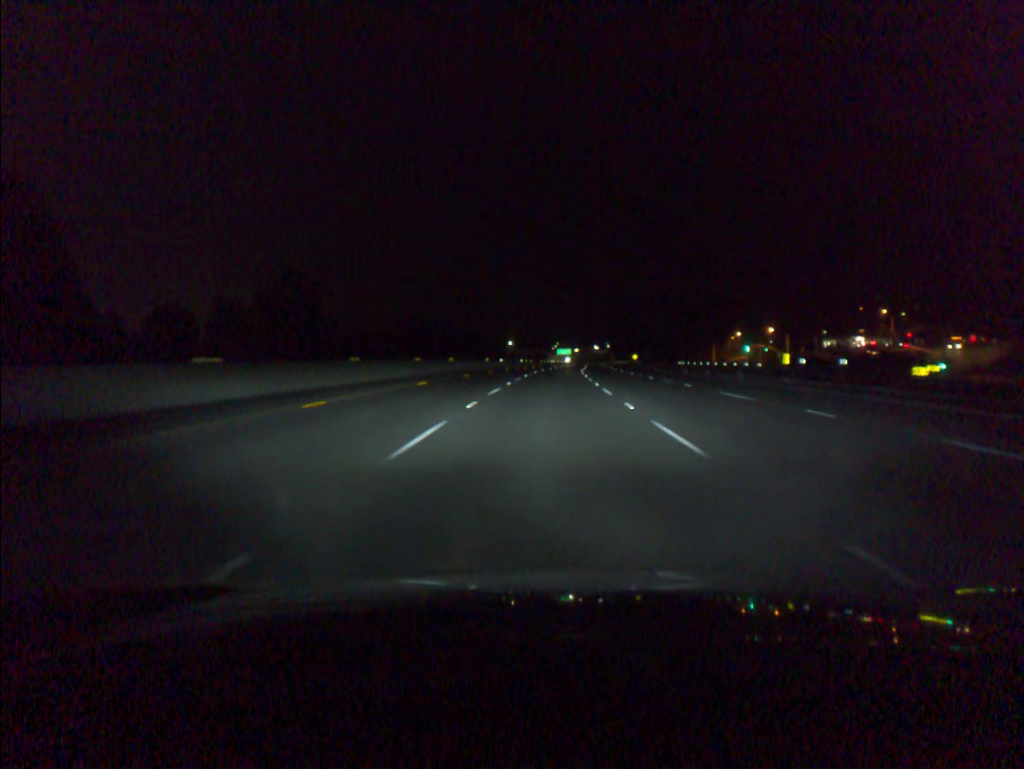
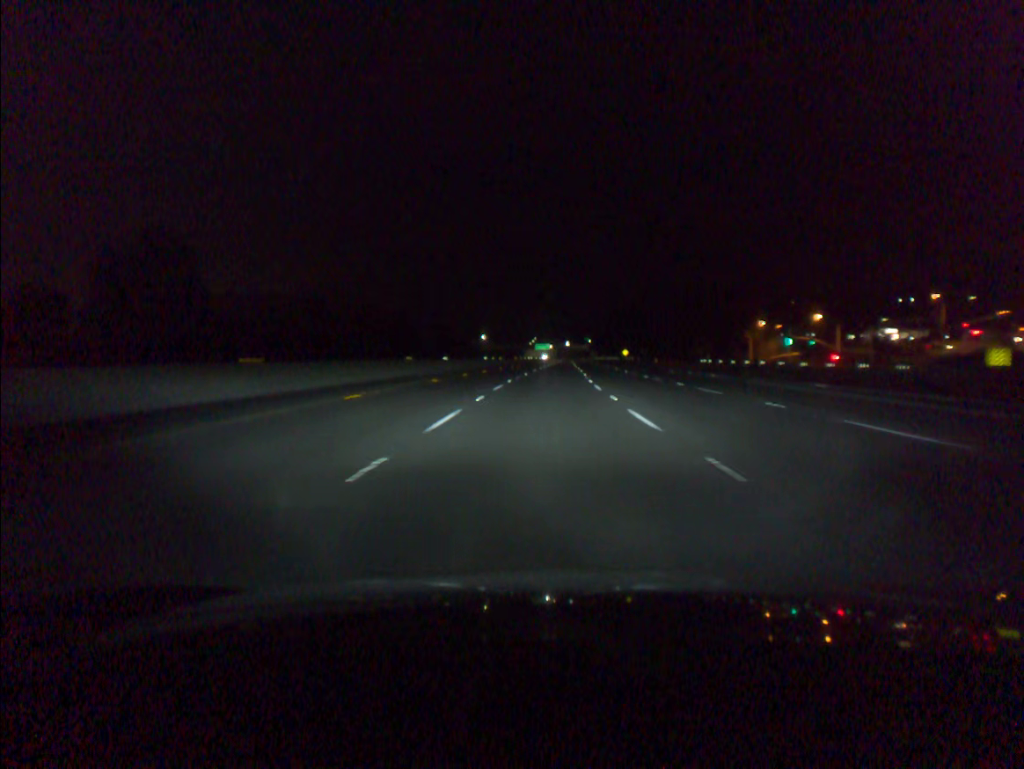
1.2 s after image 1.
(+0.6, +39.6) m; +2°
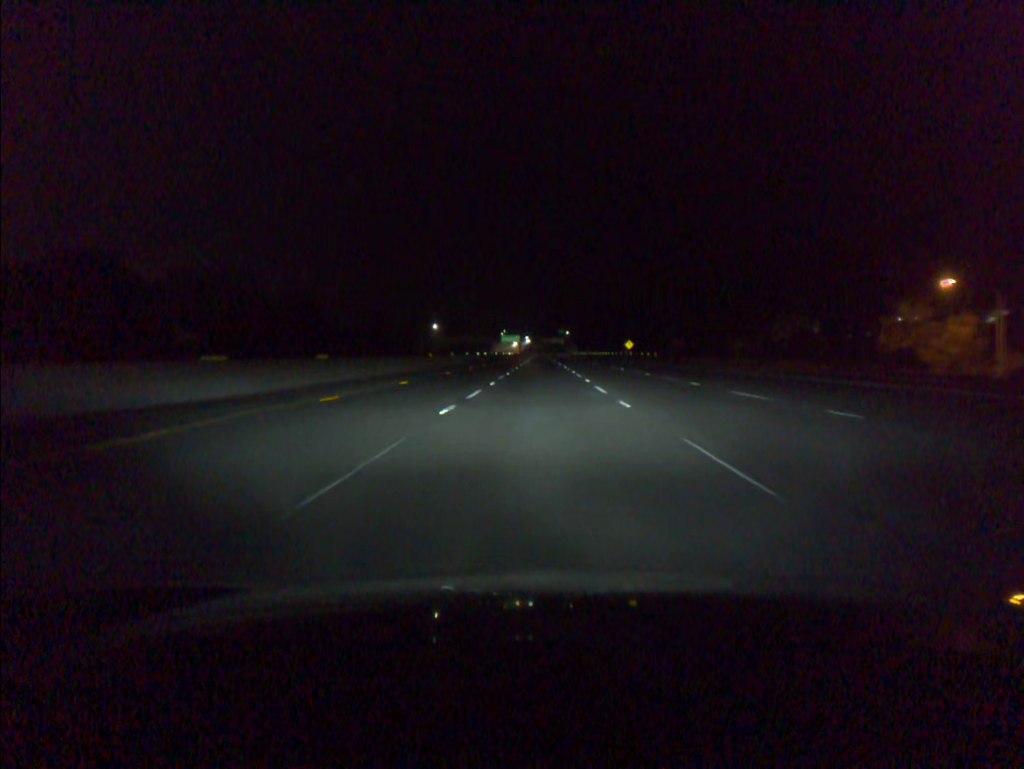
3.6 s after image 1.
(+1.7, +79.2) m; +2°
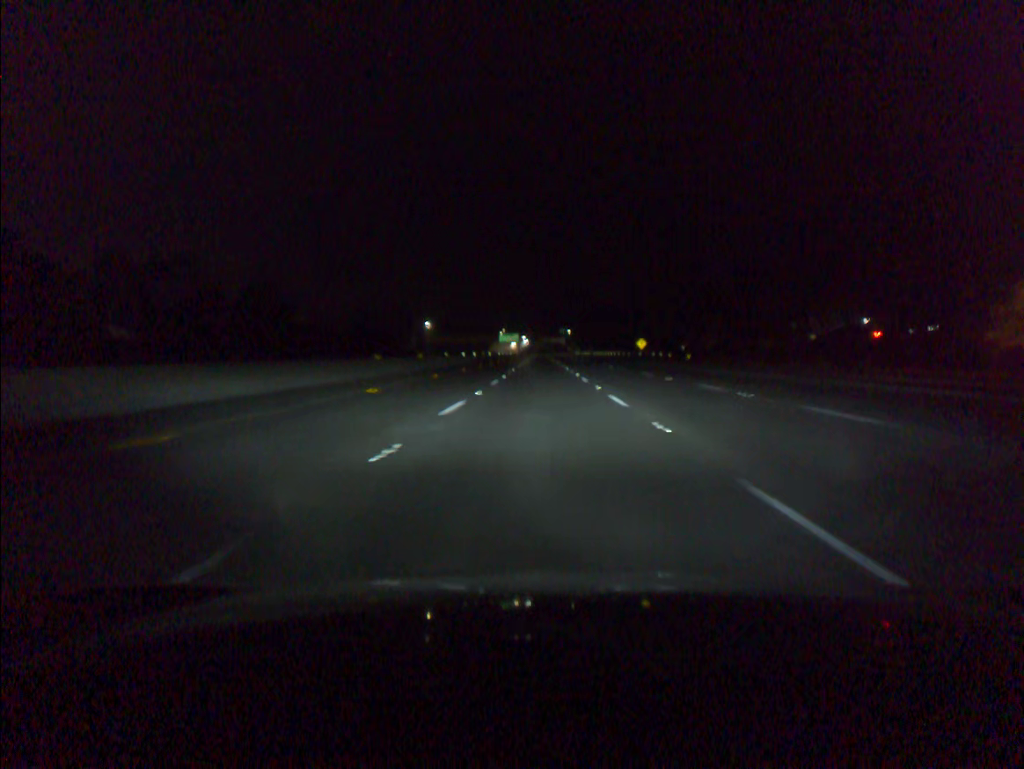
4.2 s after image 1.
(0.0, +19.8) m; 0°
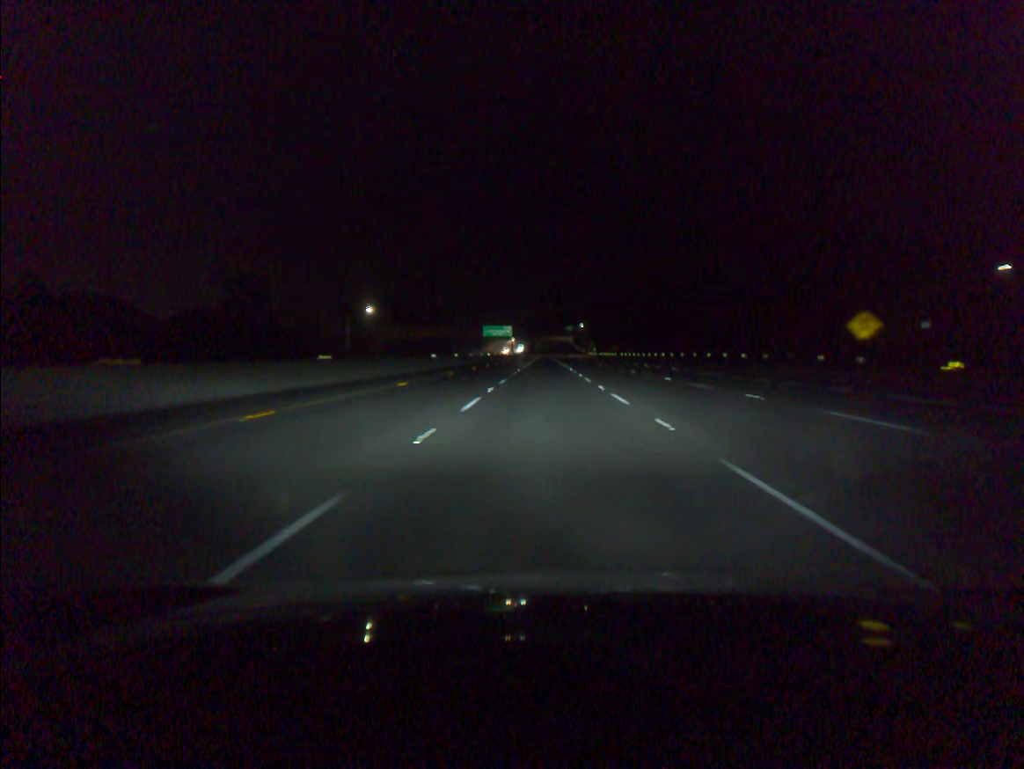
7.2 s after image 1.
(-0.2, +98.4) m; 0°
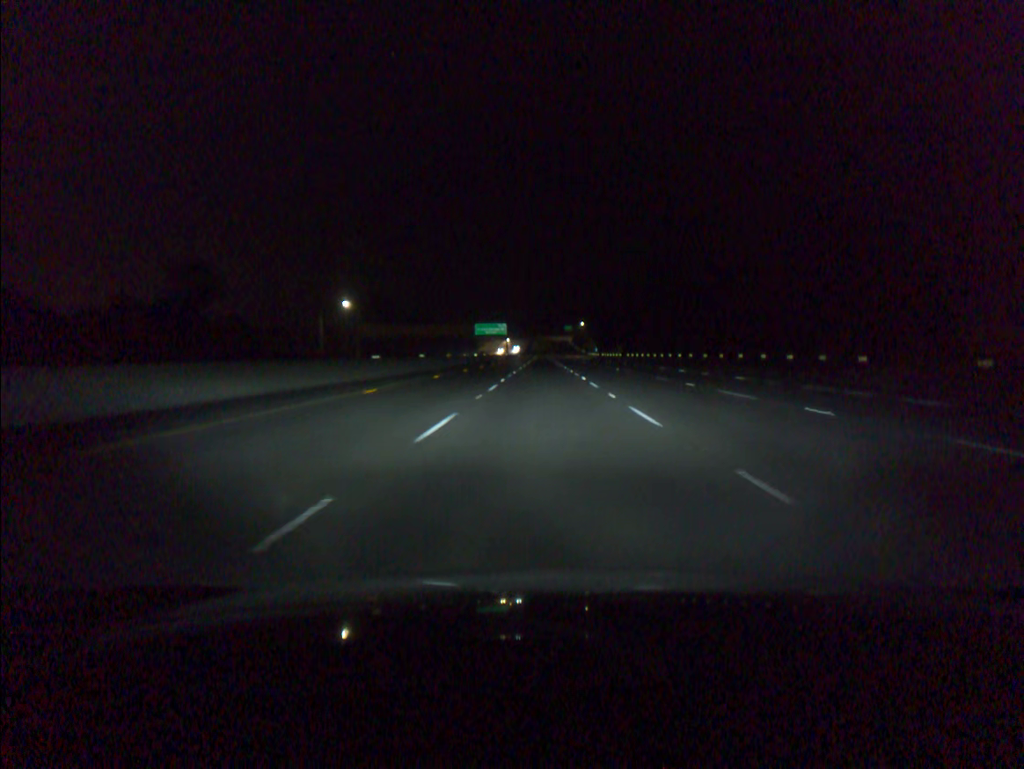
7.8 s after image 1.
(0.0, +19.6) m; 0°
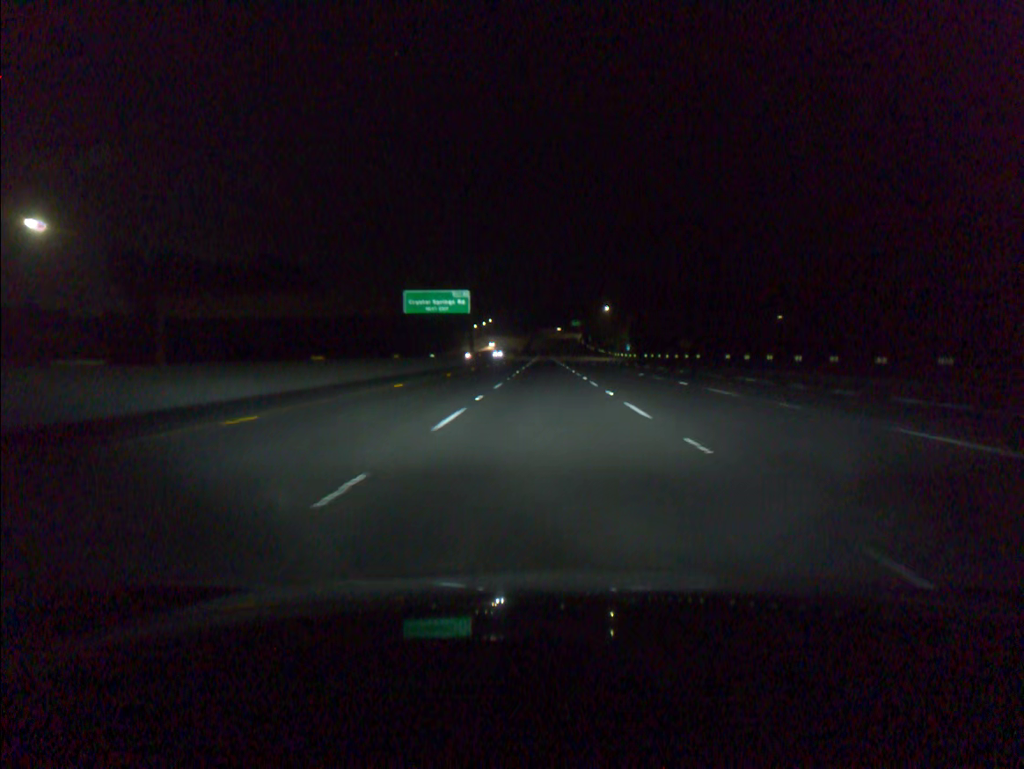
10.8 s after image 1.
(0.0, +98.1) m; 0°
